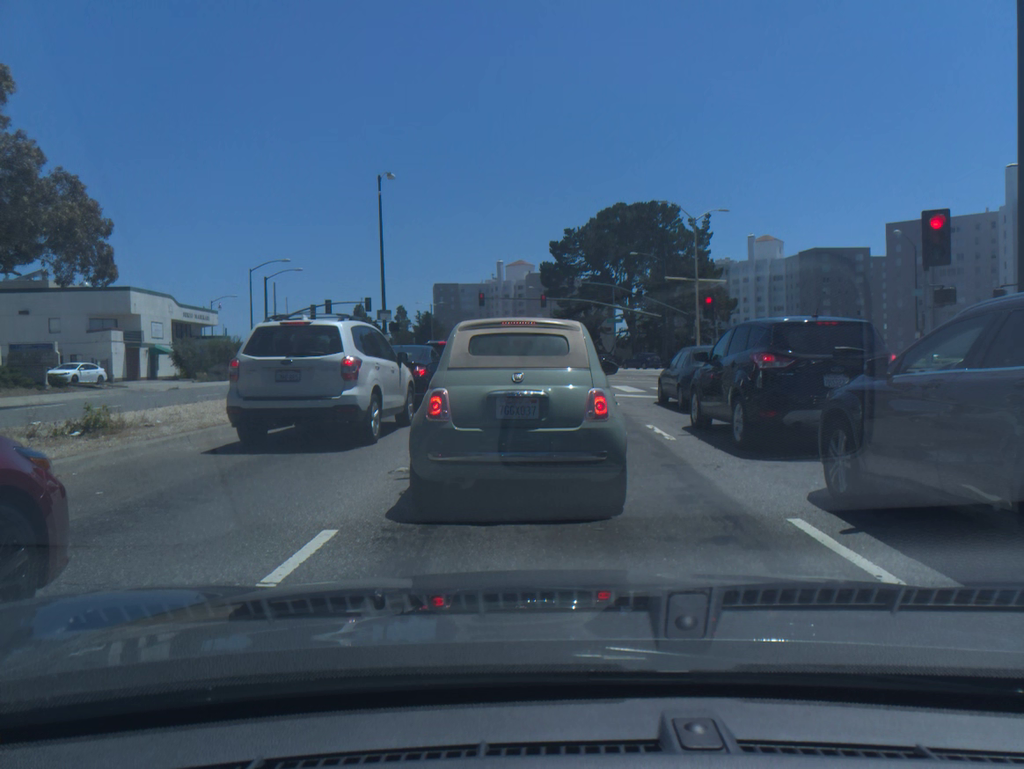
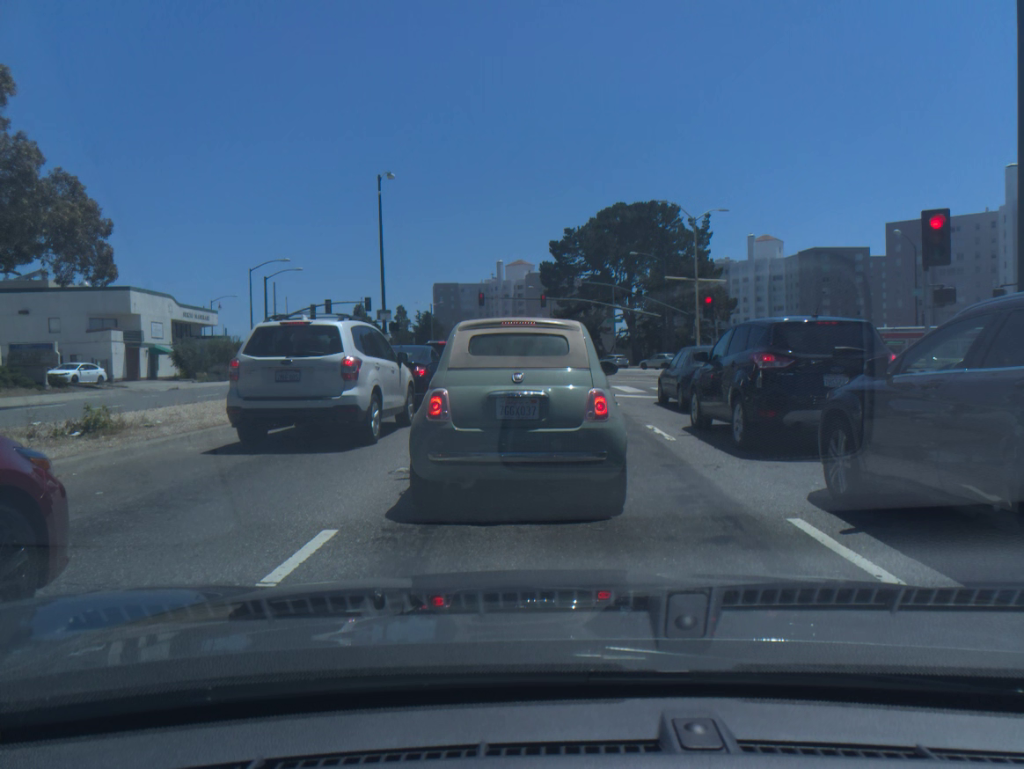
(+0.1, -0.1) m; 0°
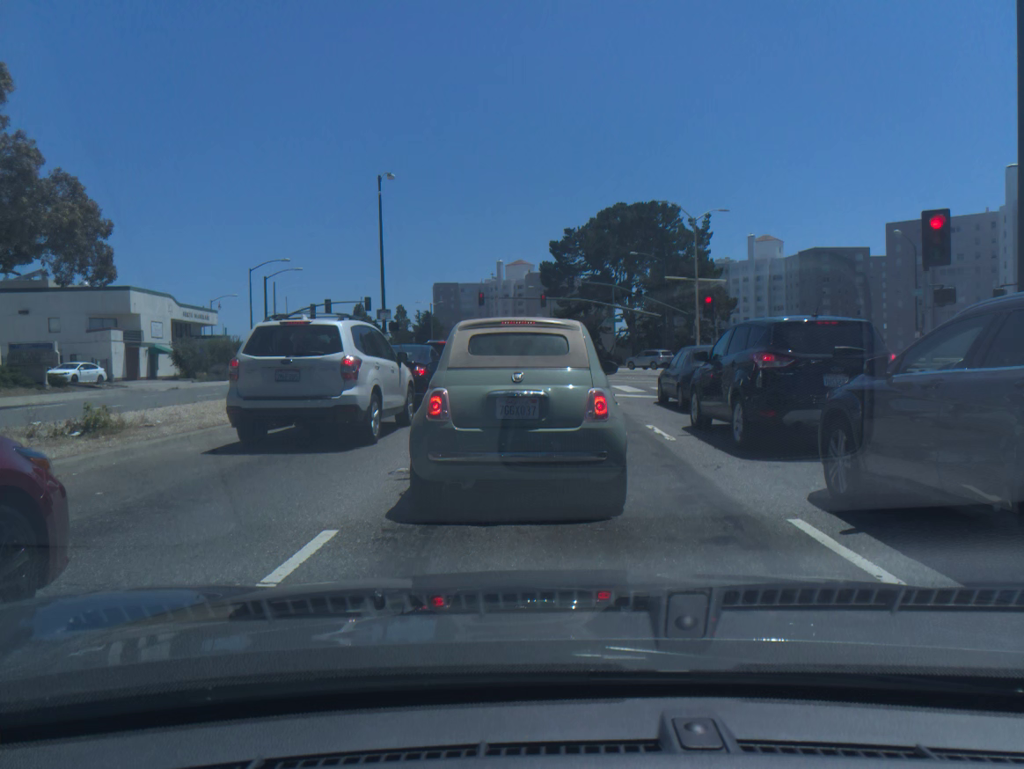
(0.0, 0.0) m; 0°
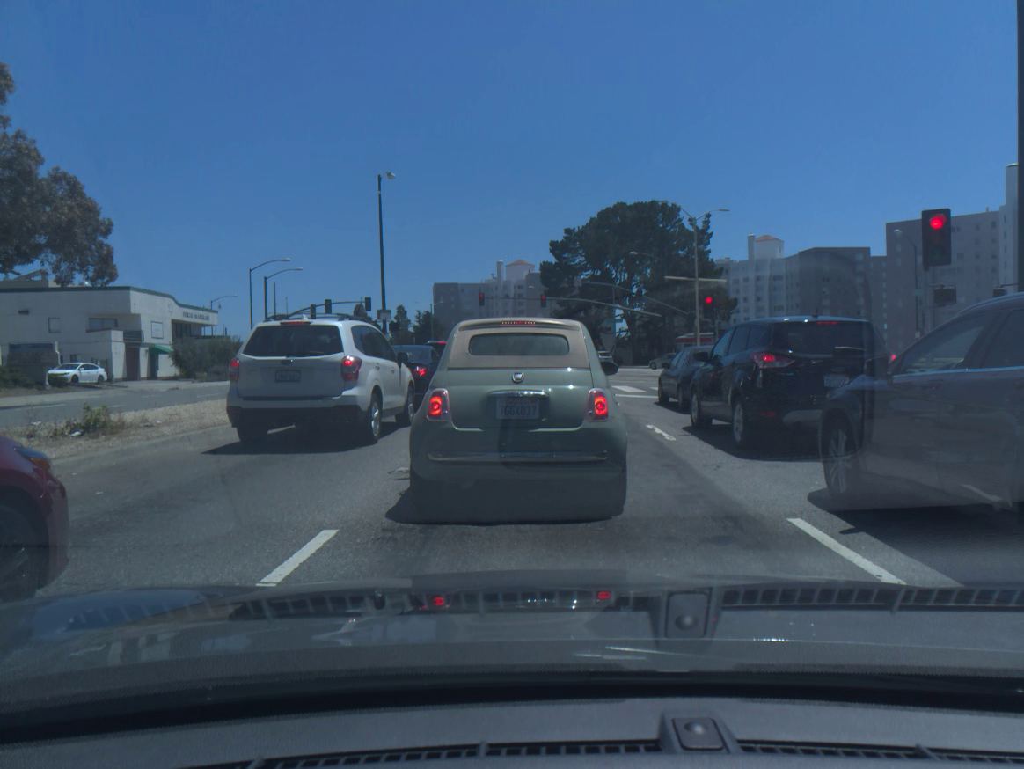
(0.0, 0.0) m; 0°
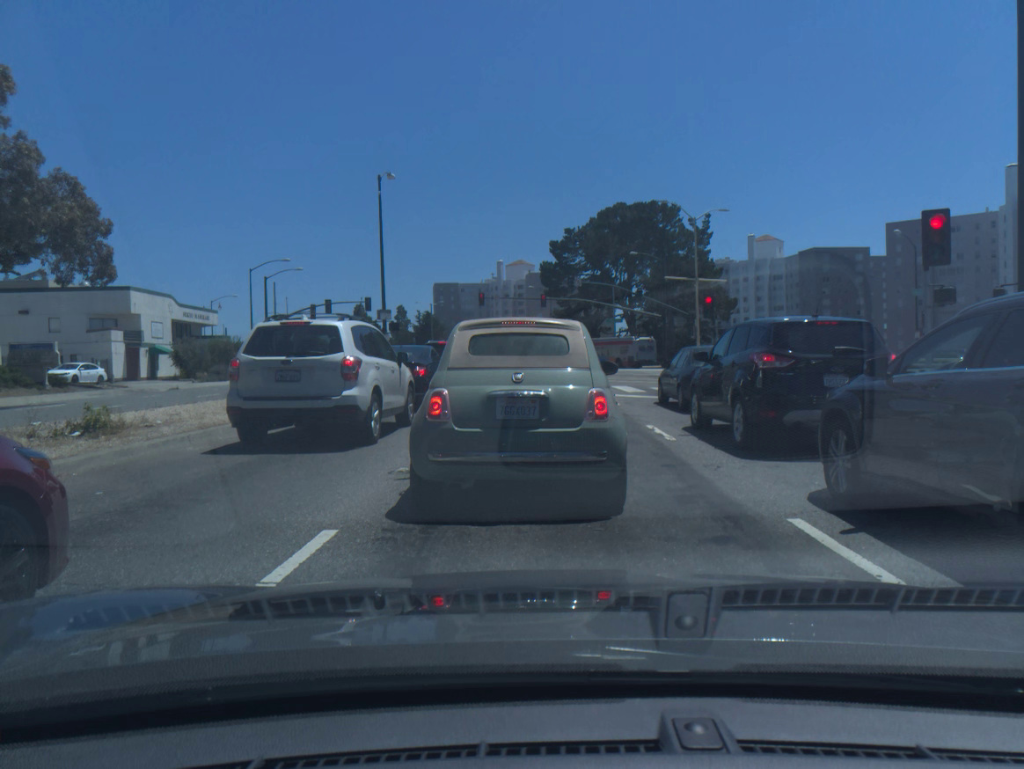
(0.0, 0.0) m; 0°
